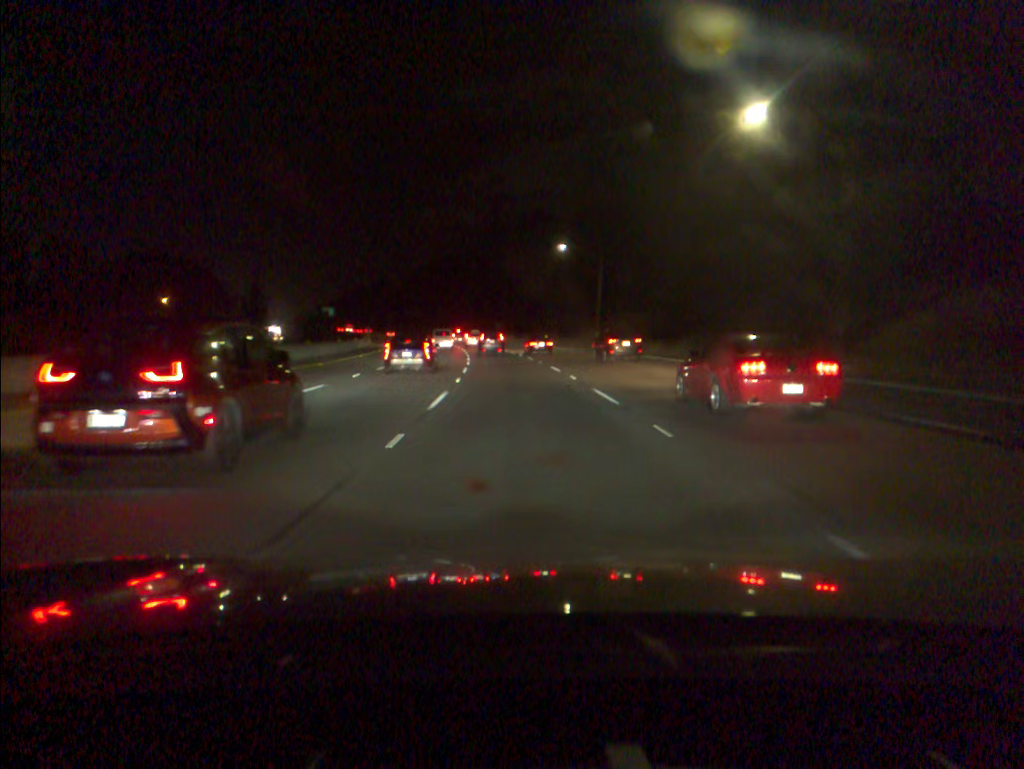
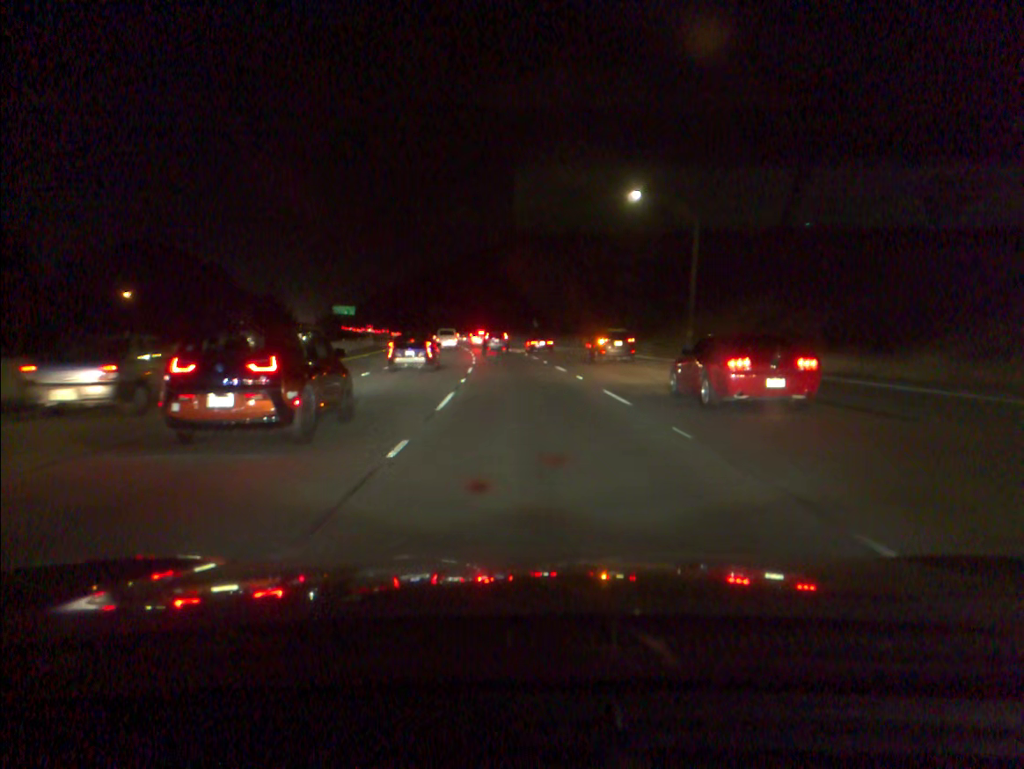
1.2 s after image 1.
(-0.7, +29.3) m; -3°
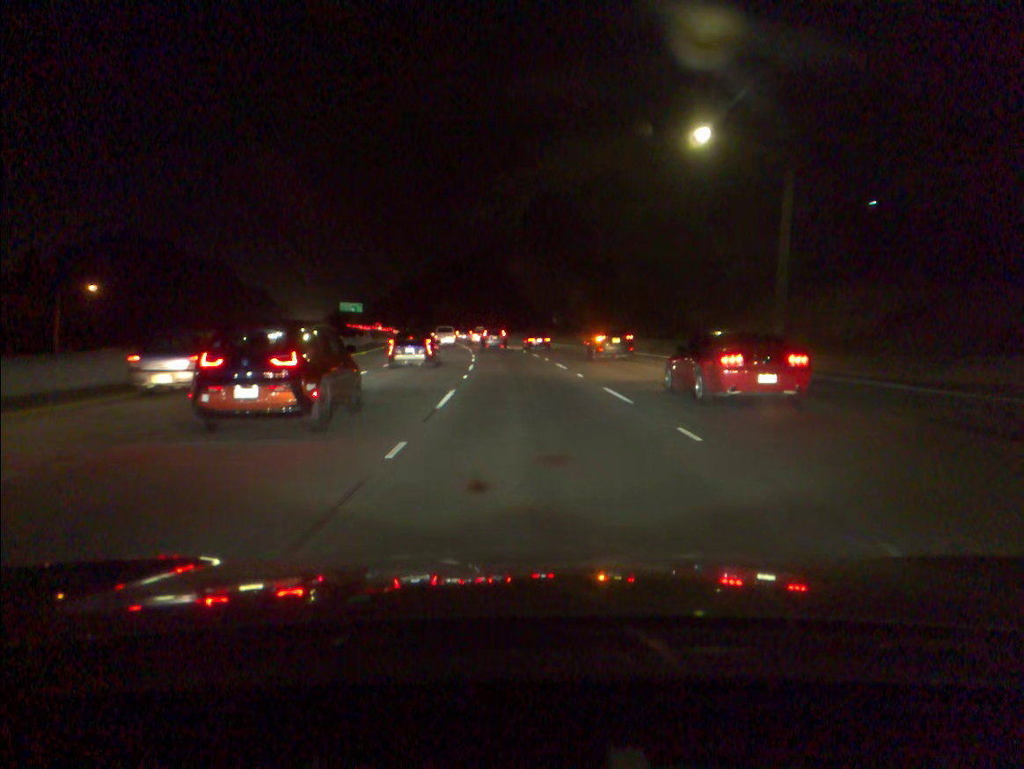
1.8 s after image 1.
(-0.1, +14.8) m; -1°
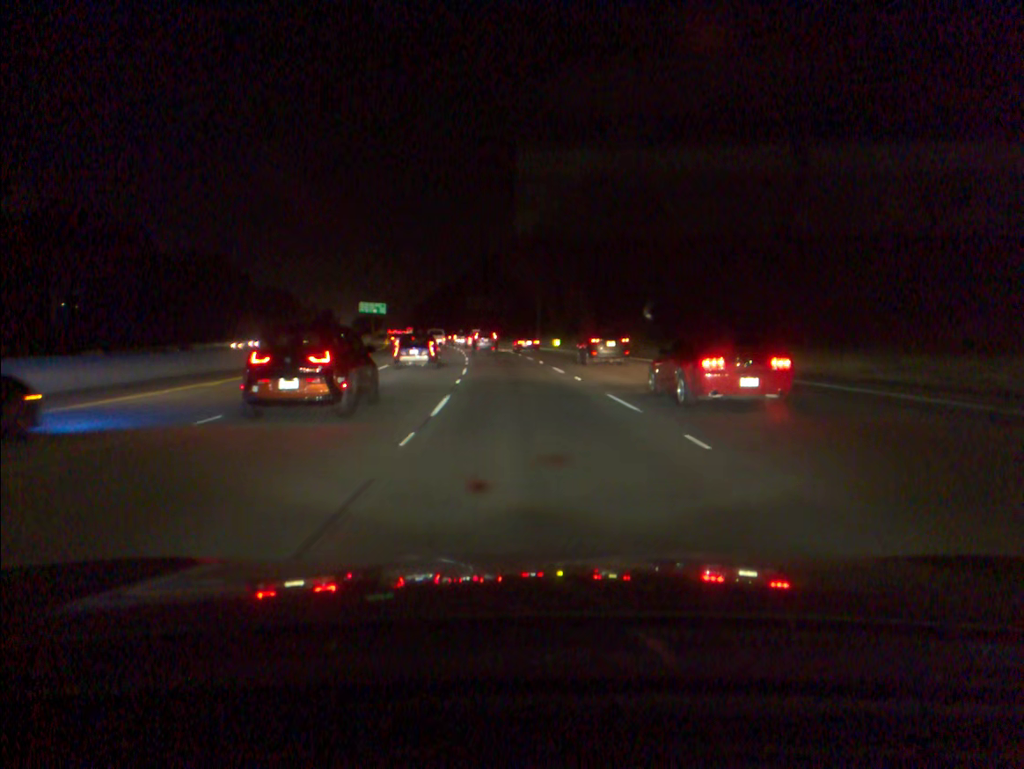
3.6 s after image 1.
(-1.4, +44.5) m; -4°
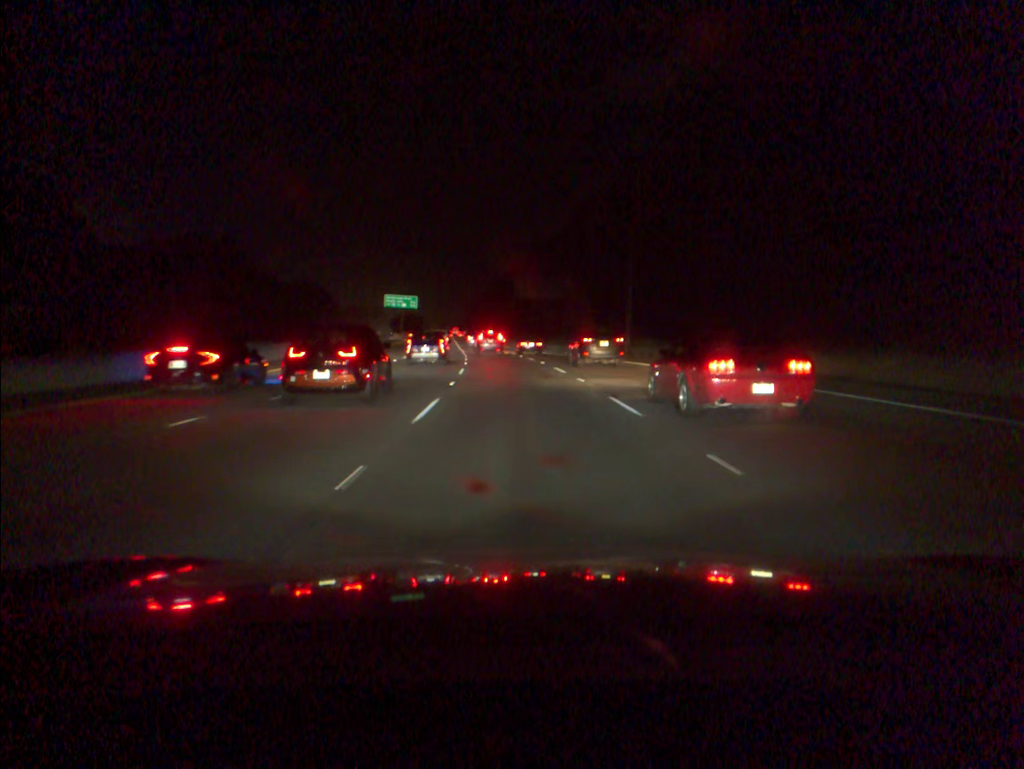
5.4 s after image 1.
(-1.7, +44.9) m; -4°
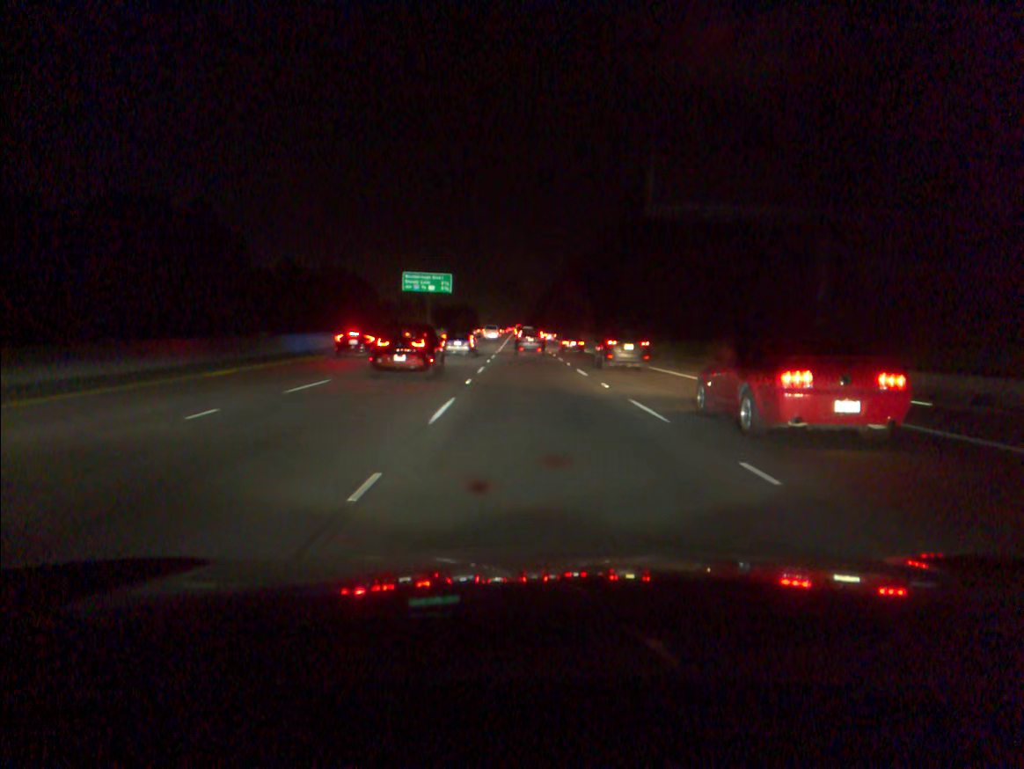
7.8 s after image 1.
(-3.0, +58.4) m; -5°
